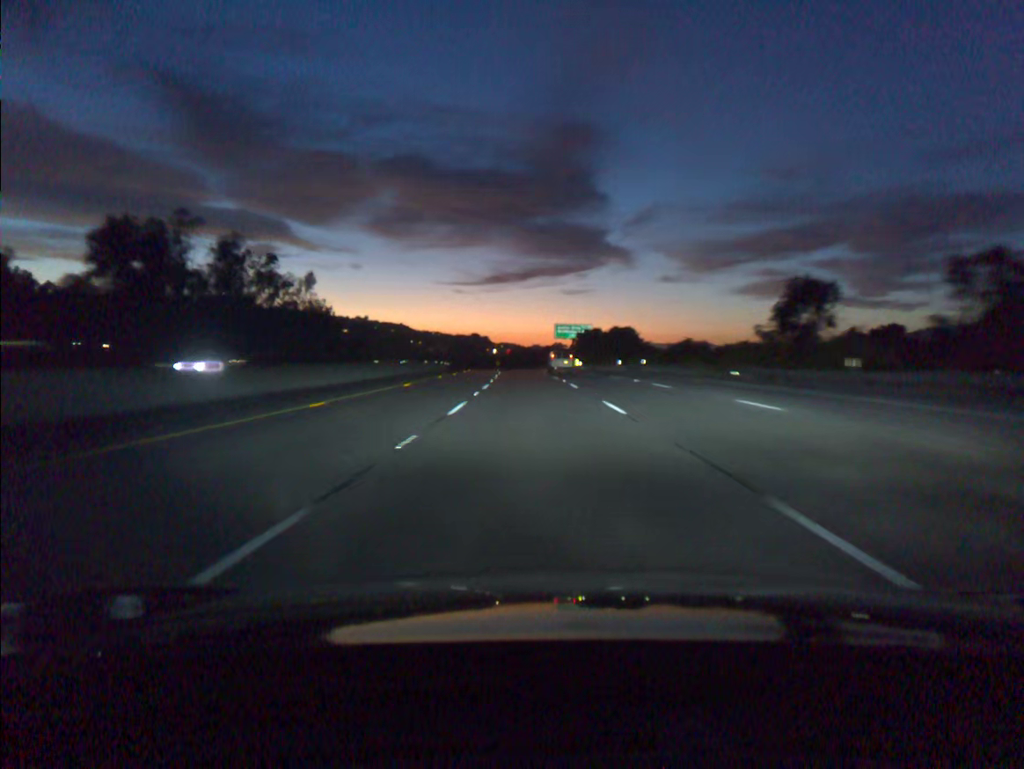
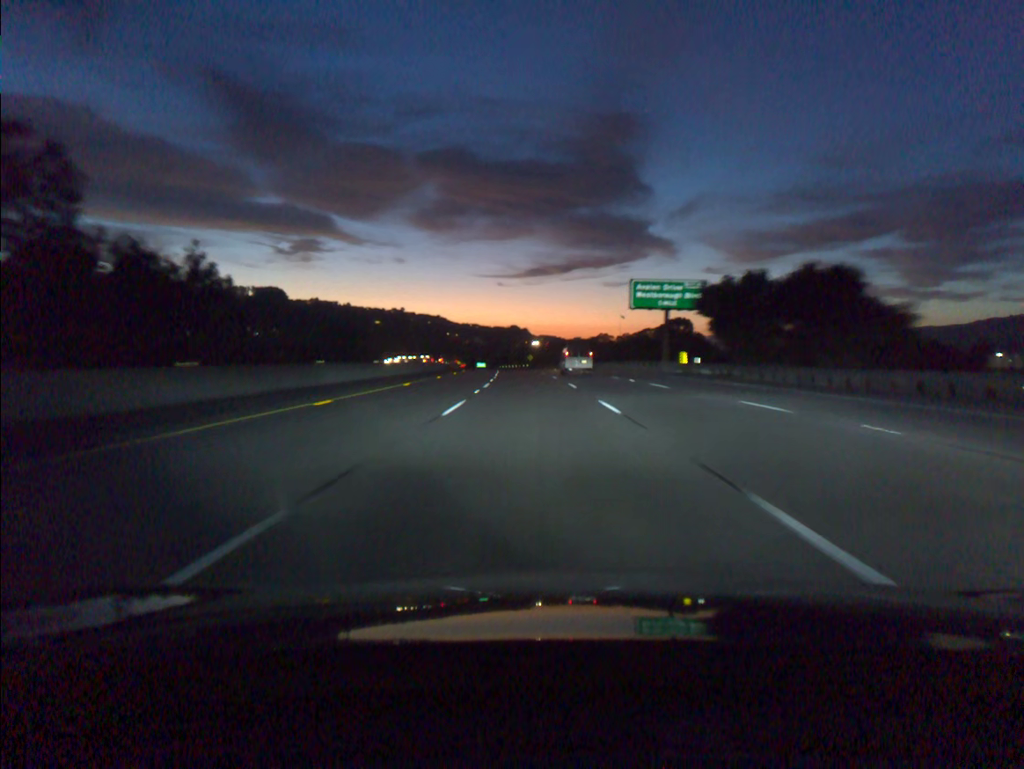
(-1.8, +72.6) m; -3°
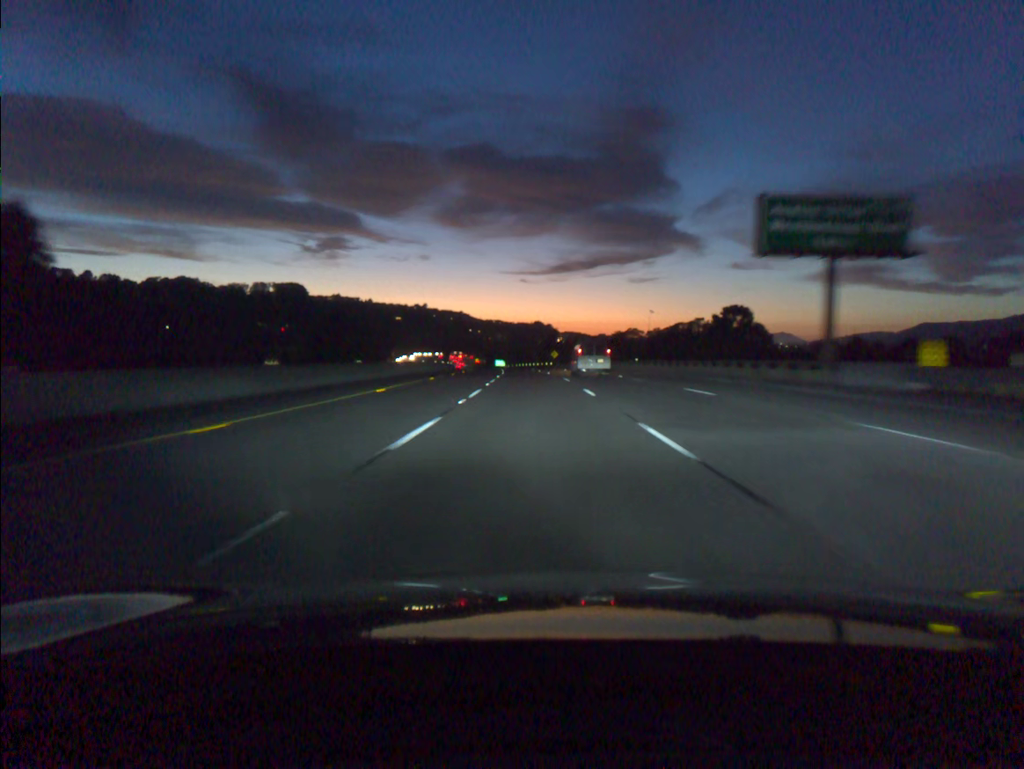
(-0.5, +36.4) m; -2°
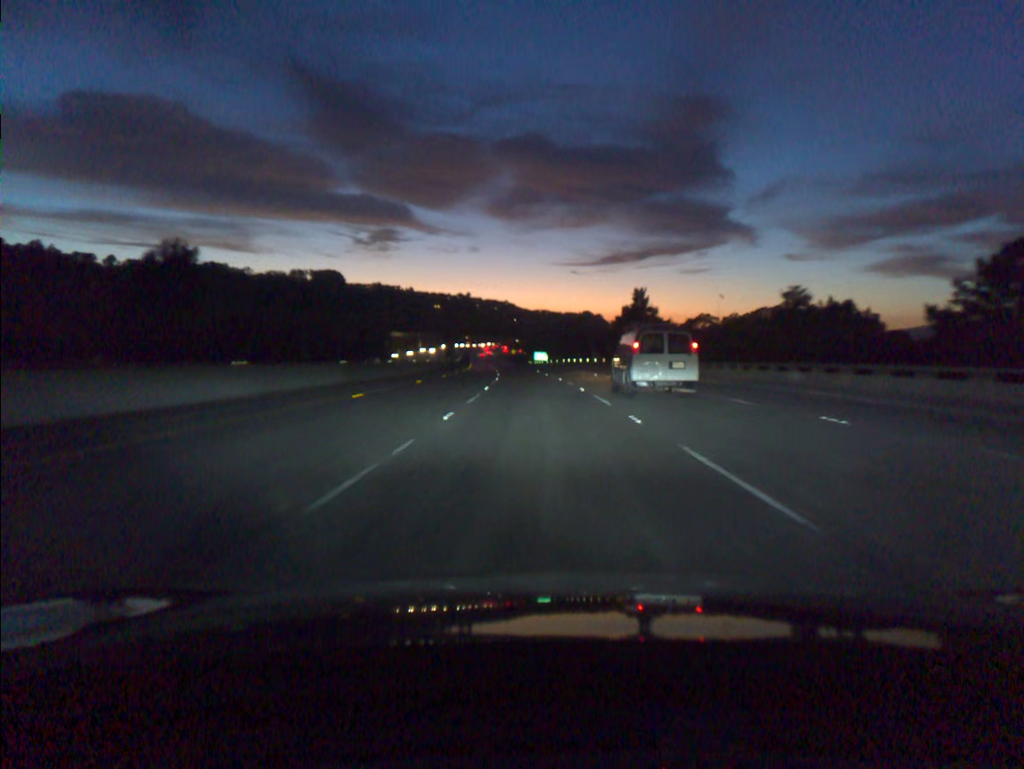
(-2.9, +91.4) m; -4°
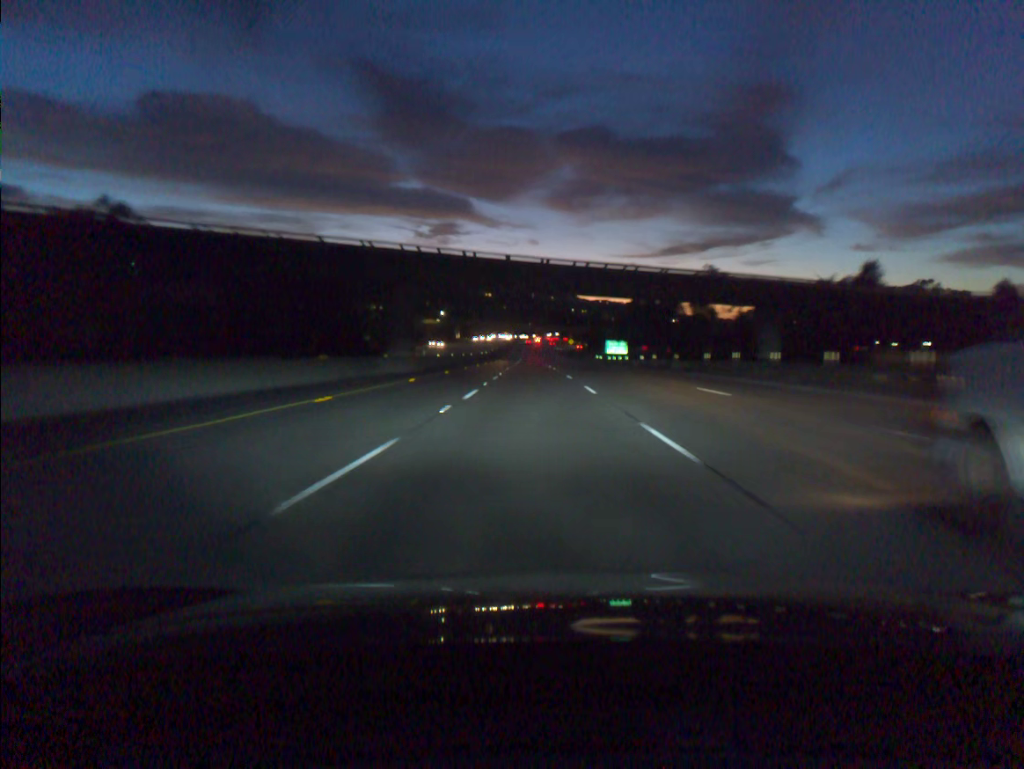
(-3.3, +92.1) m; -4°
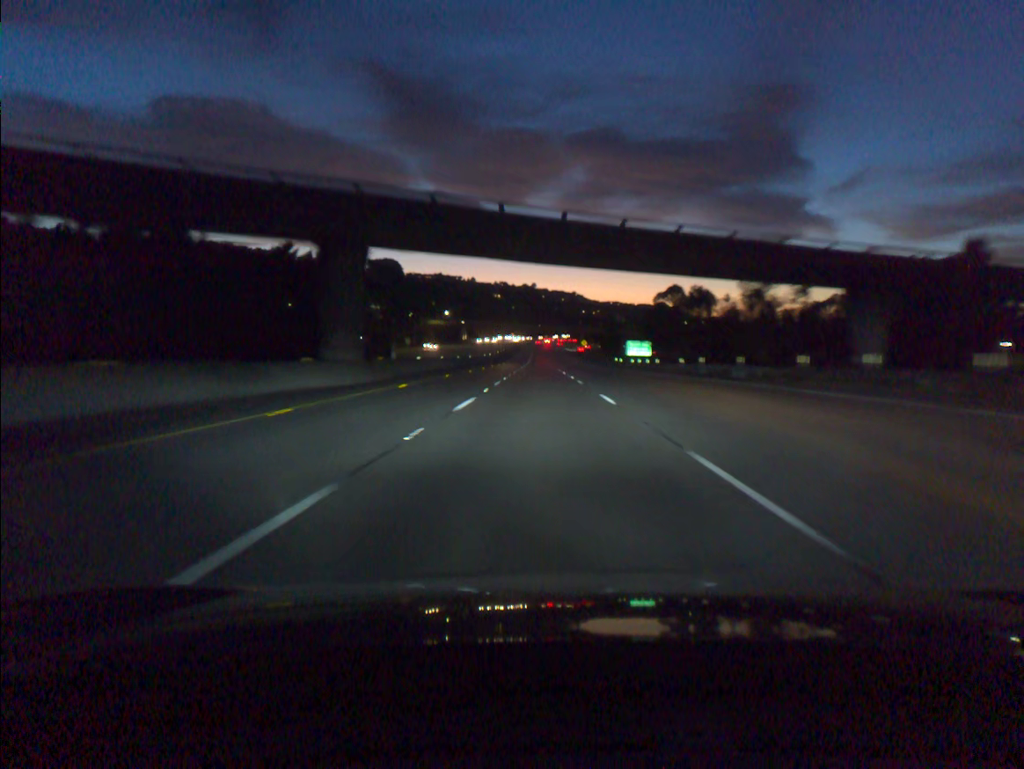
(-0.1, +18.5) m; -1°
